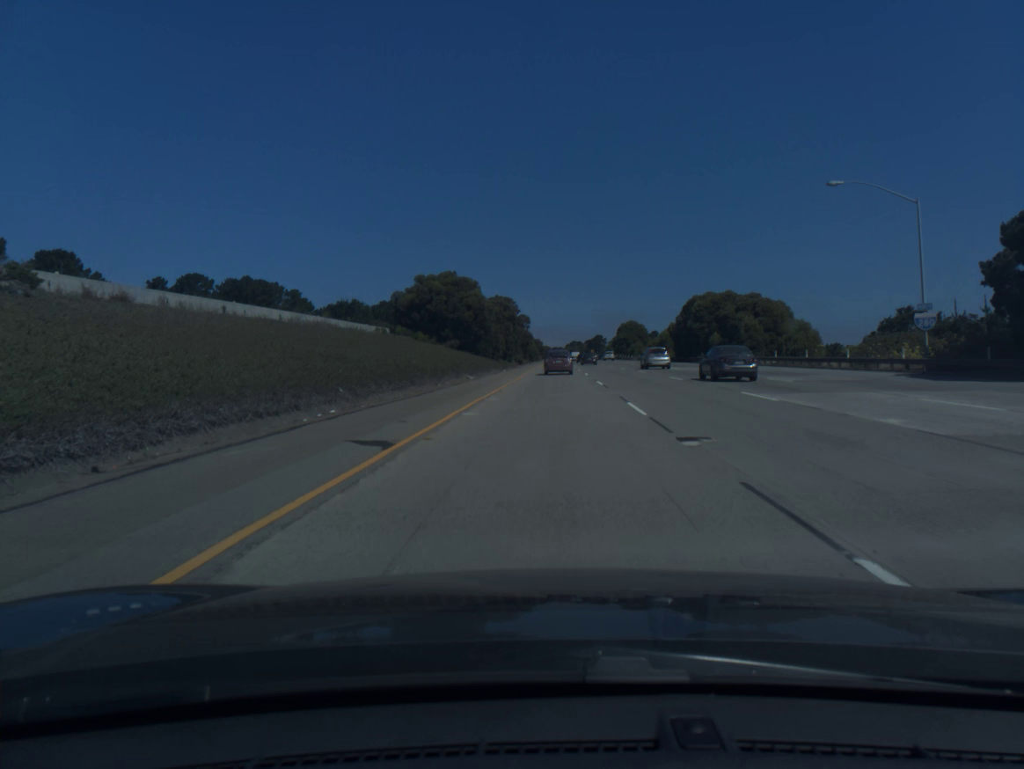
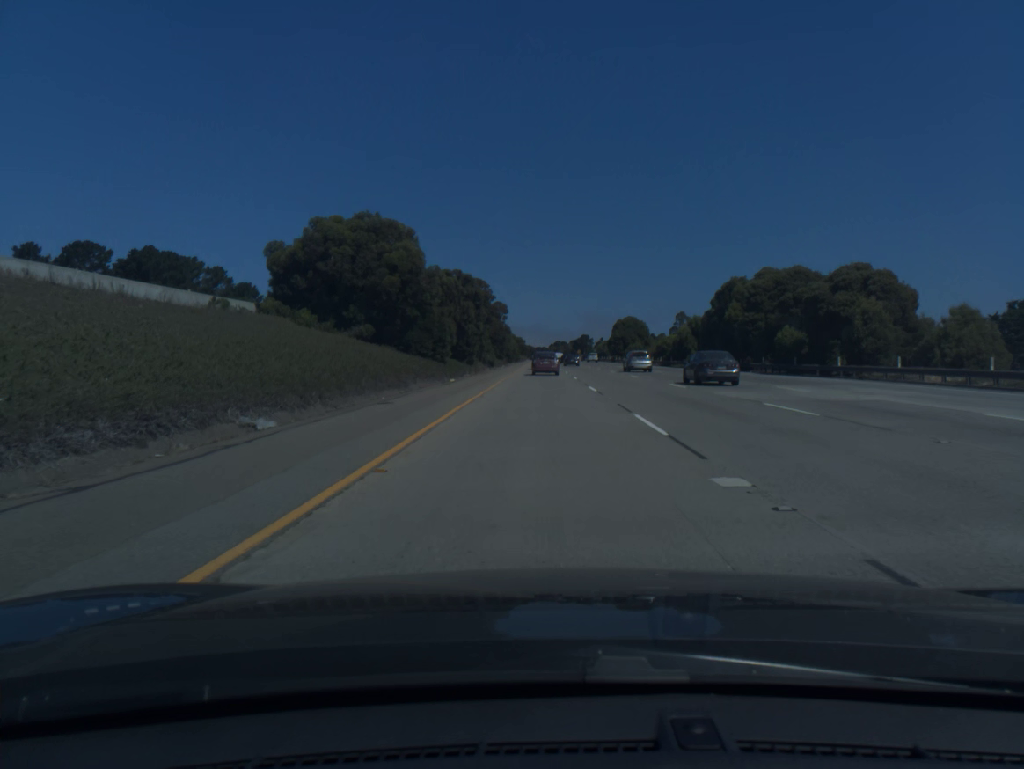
(+0.5, +32.7) m; +1°
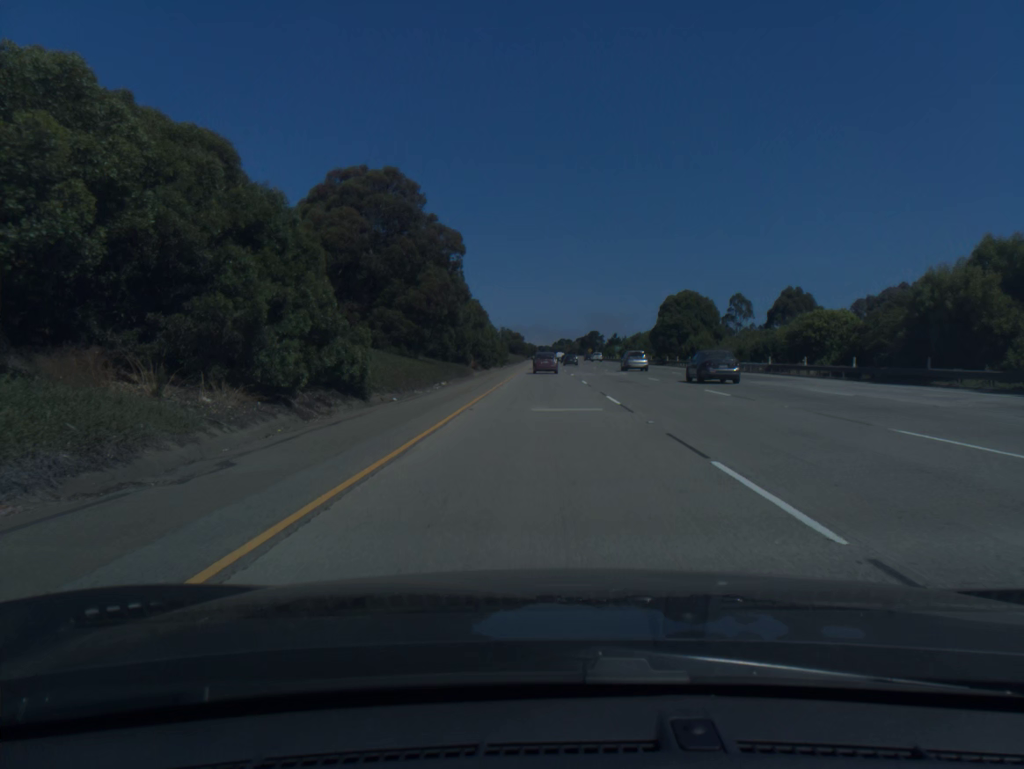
(+0.1, +65.4) m; 0°
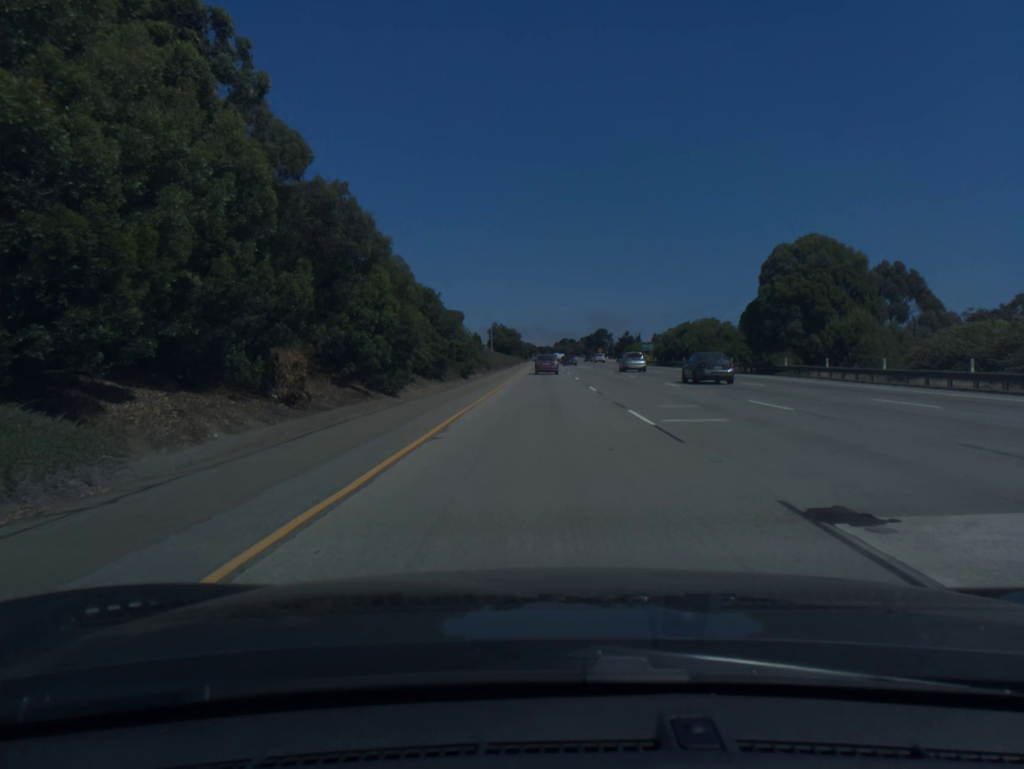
(0.0, +49.3) m; 0°
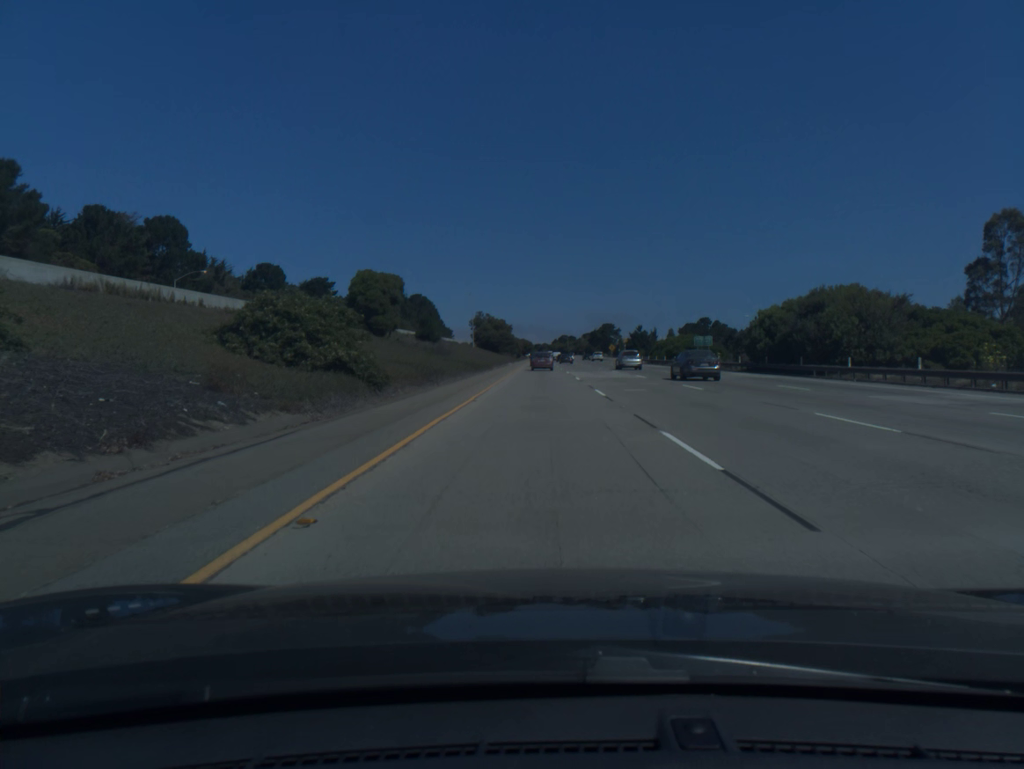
(+0.1, +49.7) m; 0°
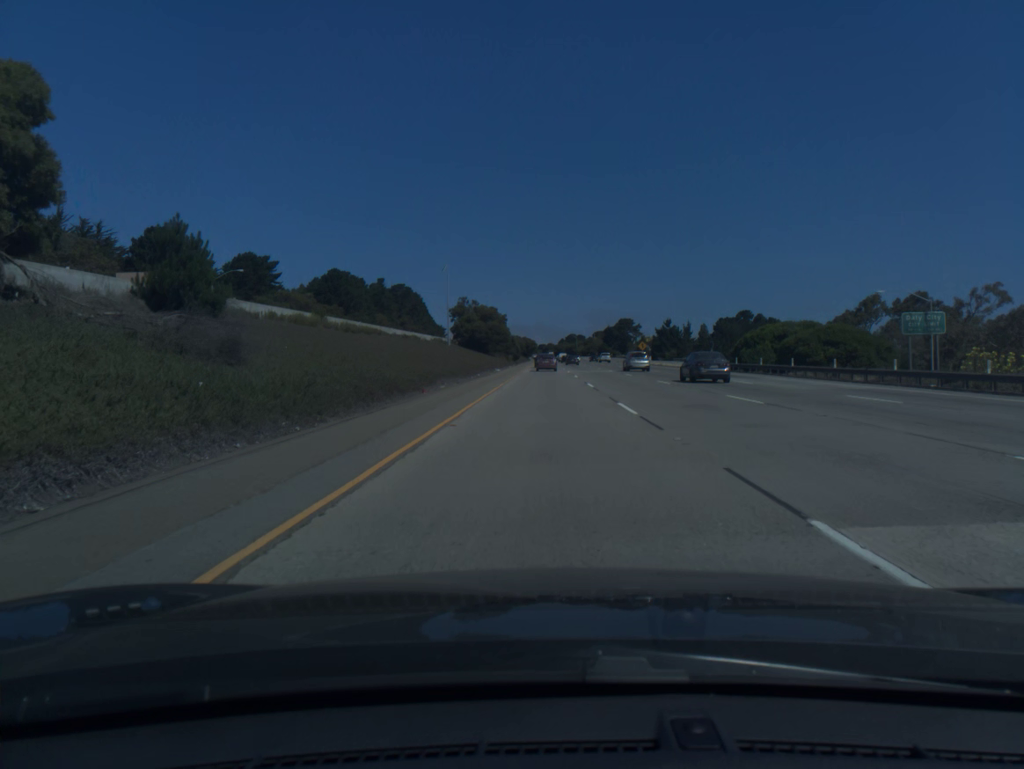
(-0.2, +50.2) m; 0°
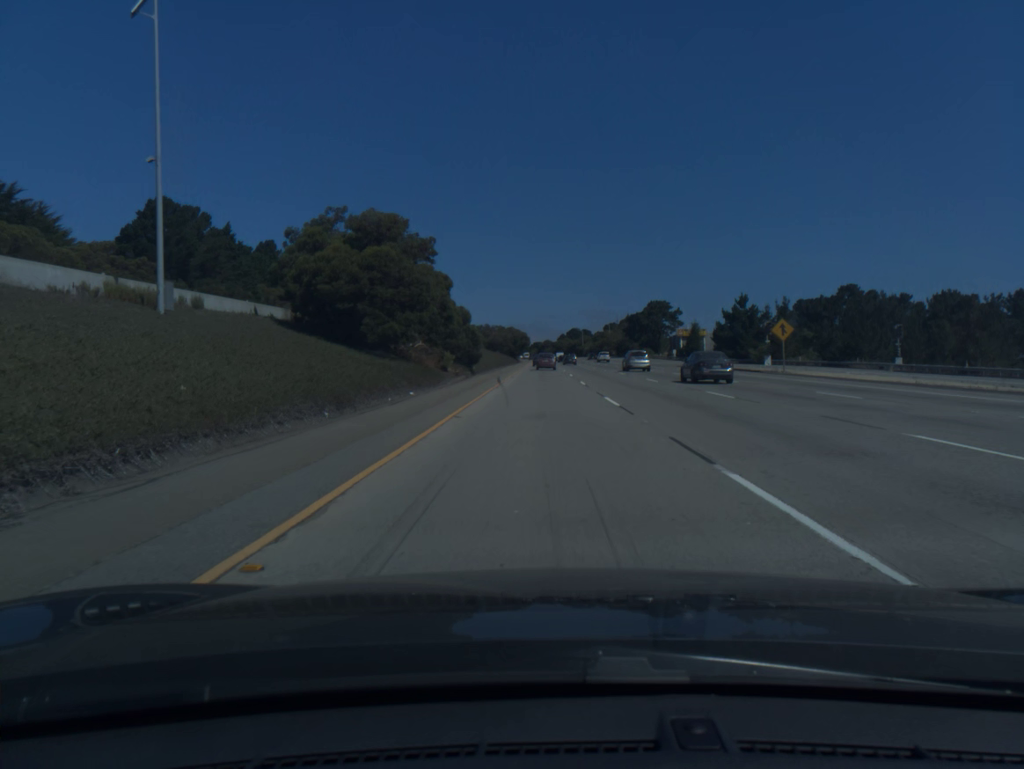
(+0.3, +85.3) m; 0°
